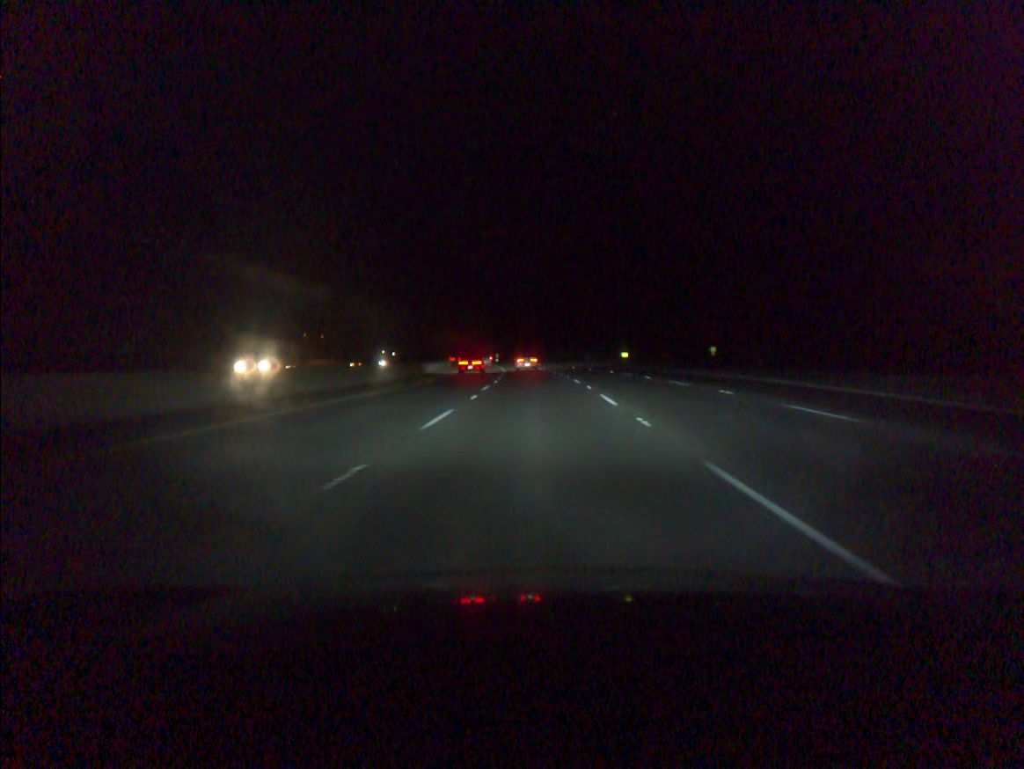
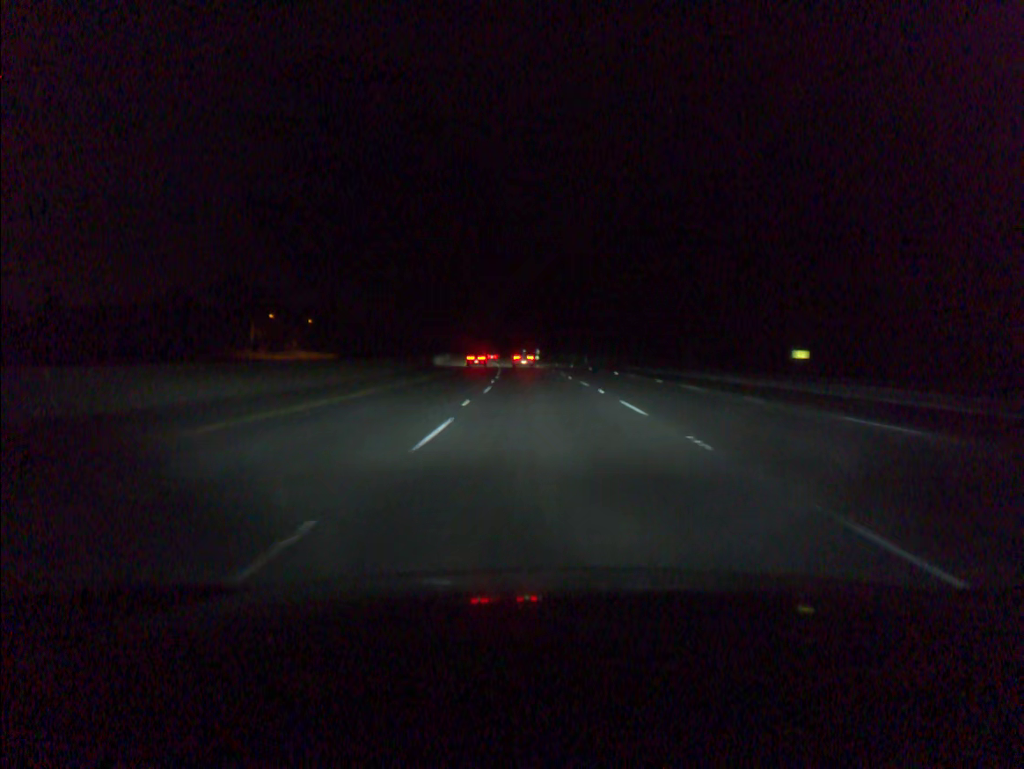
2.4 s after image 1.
(-1.8, +75.7) m; -3°
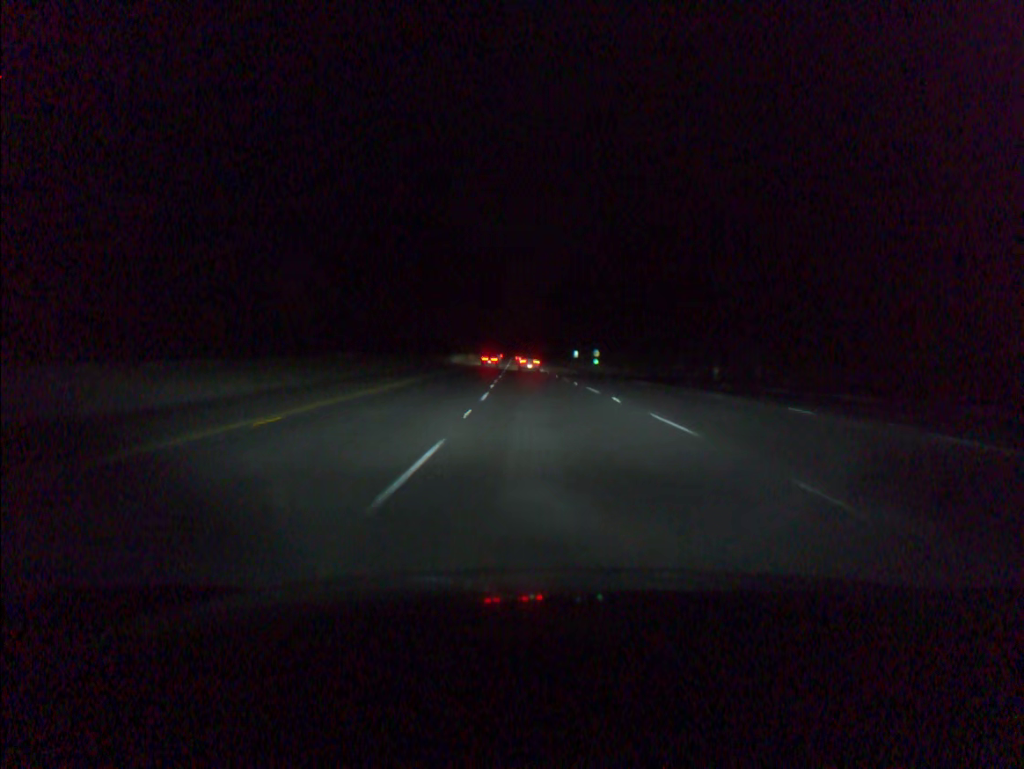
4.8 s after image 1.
(-2.6, +76.2) m; -3°
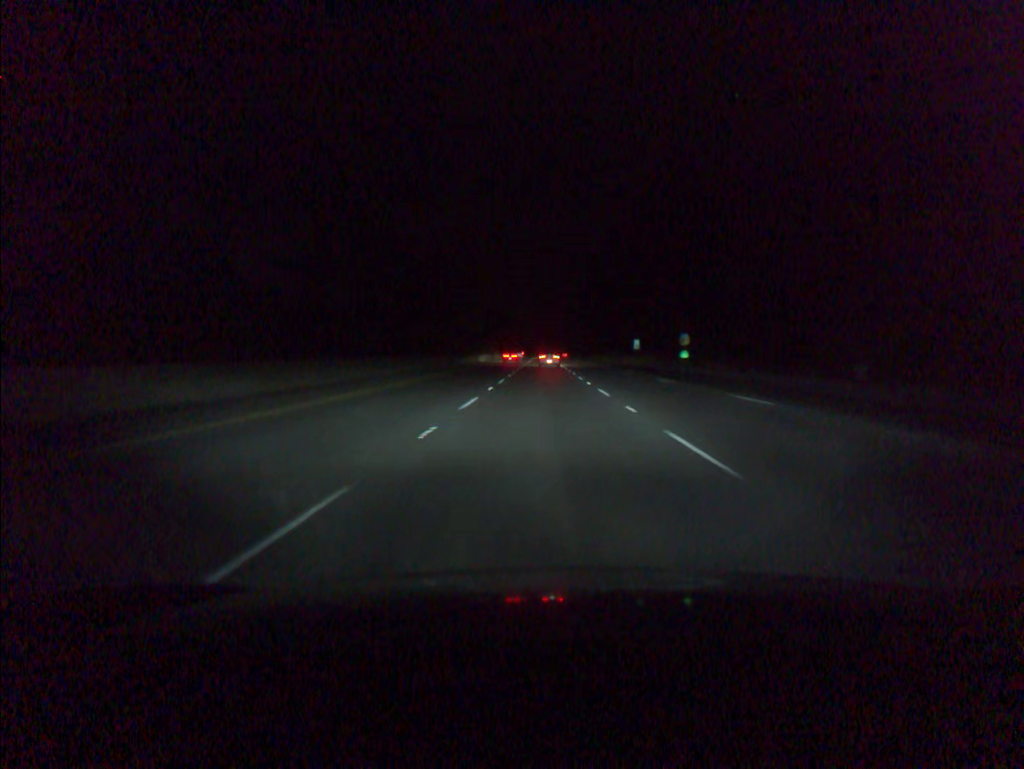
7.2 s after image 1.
(-1.6, +76.8) m; -2°
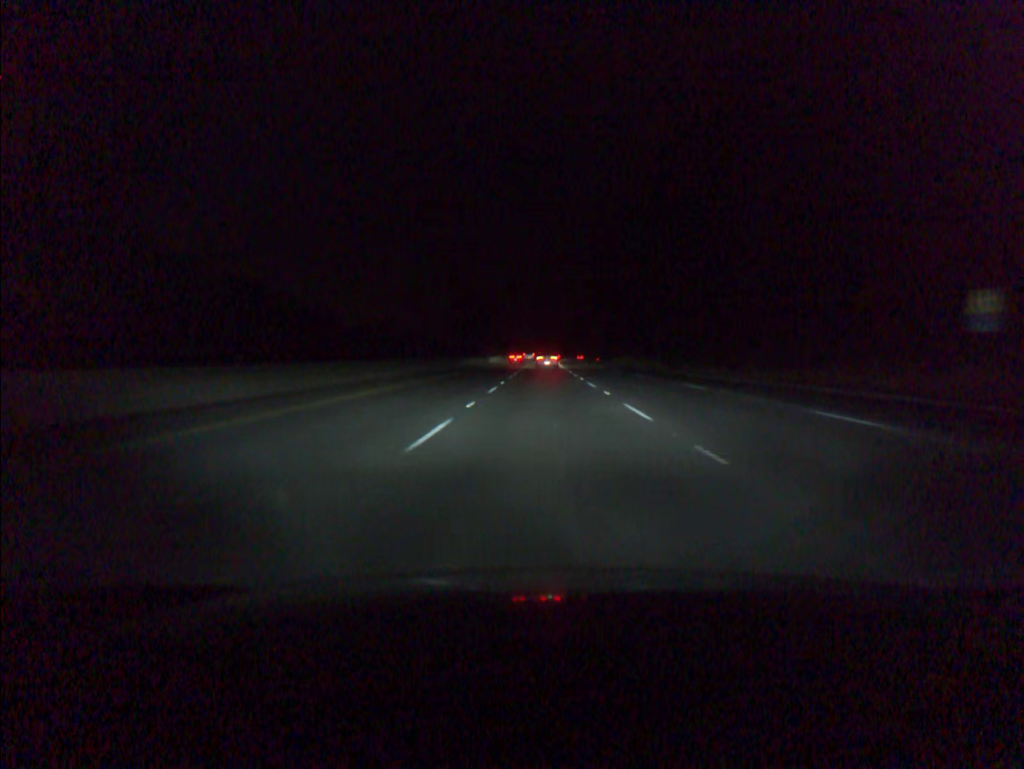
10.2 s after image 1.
(0.0, +95.5) m; 0°
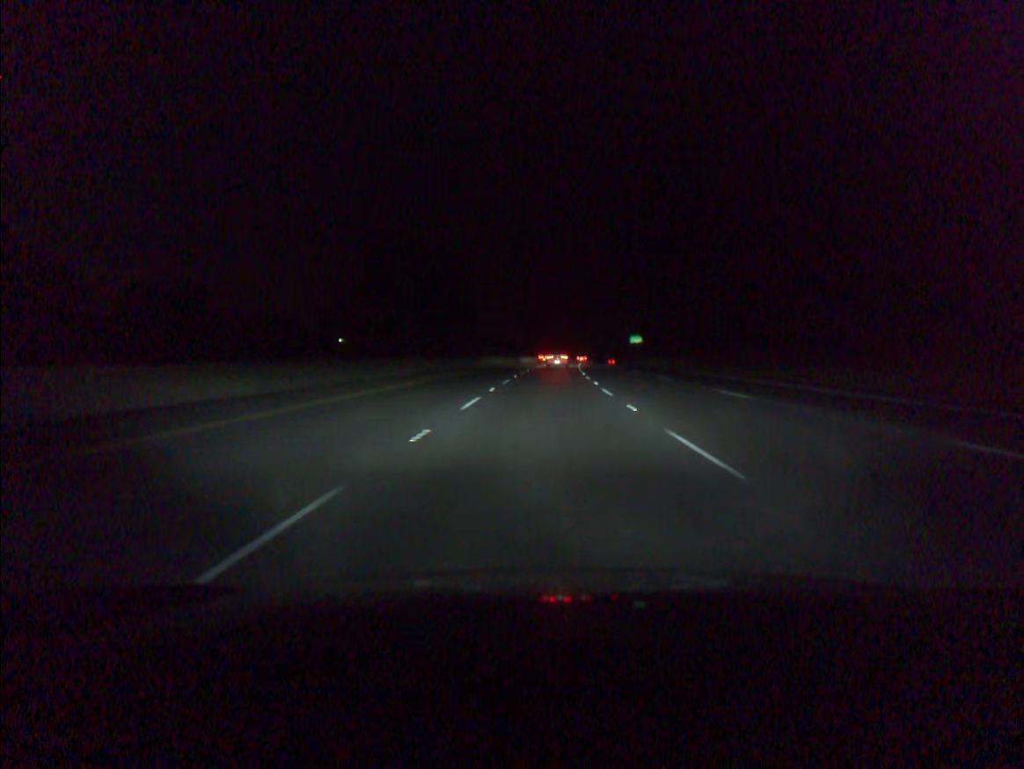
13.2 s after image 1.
(+0.3, +94.4) m; +1°
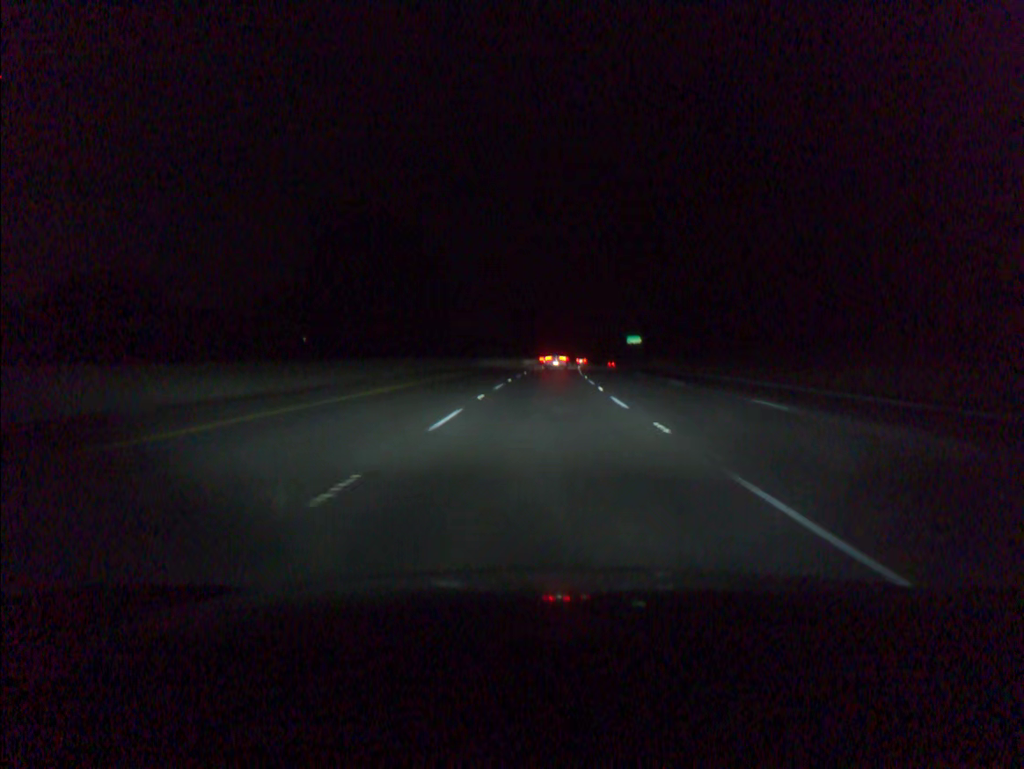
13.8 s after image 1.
(+0.1, +18.8) m; +1°
